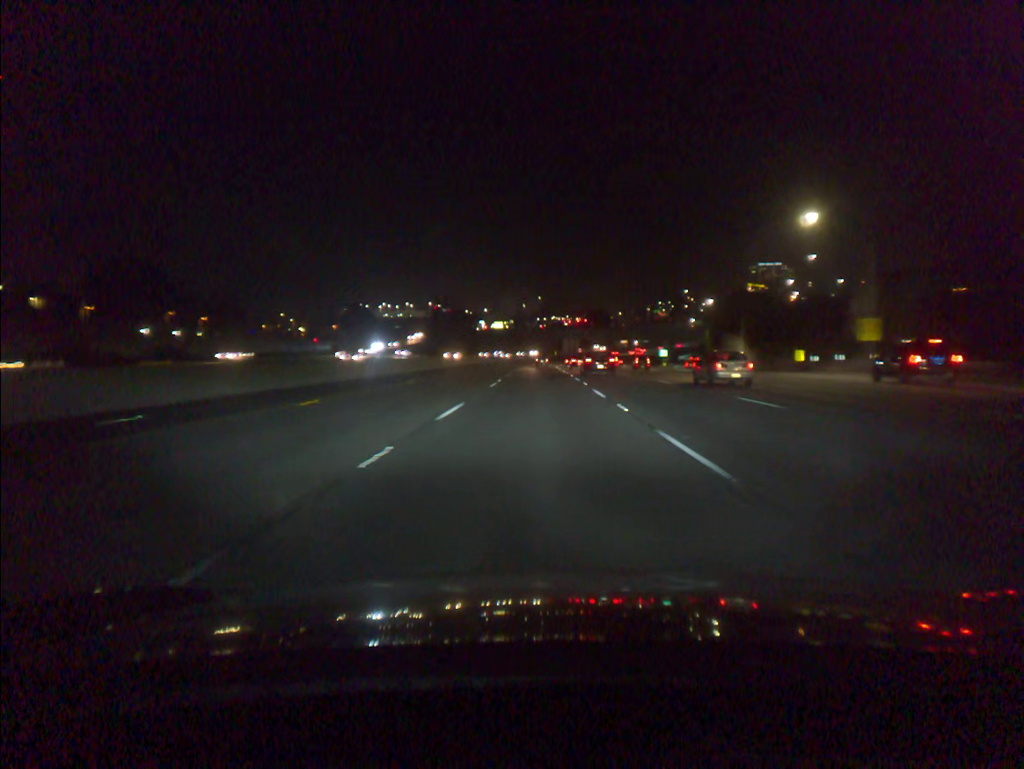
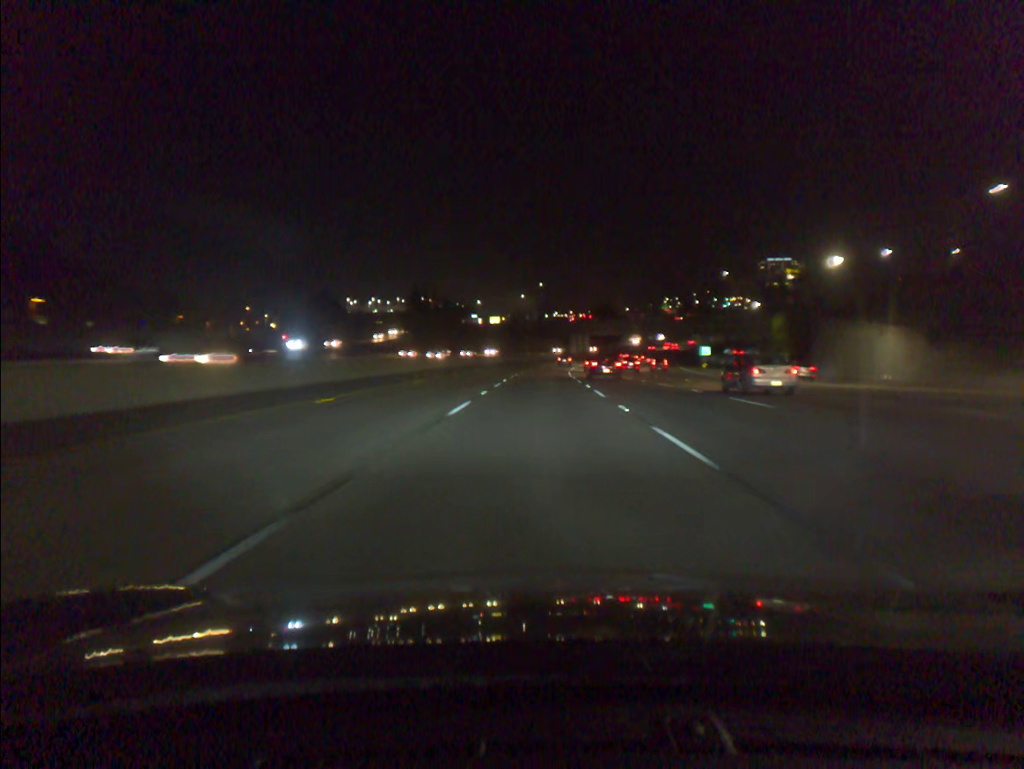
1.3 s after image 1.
(0.0, +42.7) m; 0°
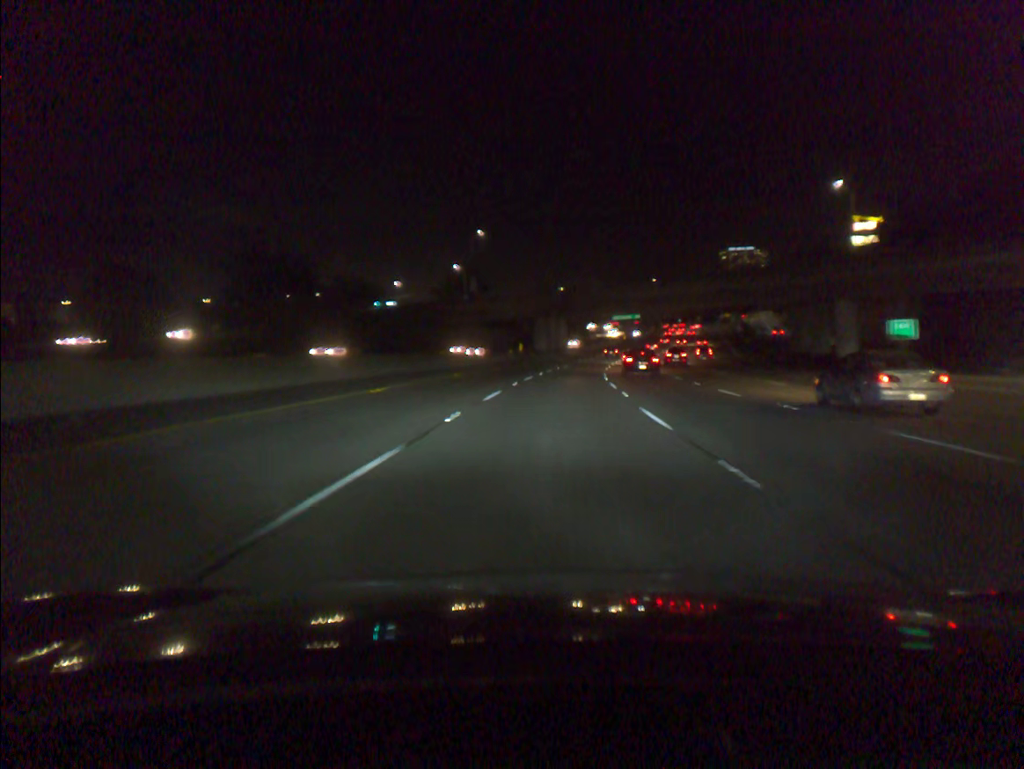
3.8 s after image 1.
(+1.3, +83.6) m; +3°
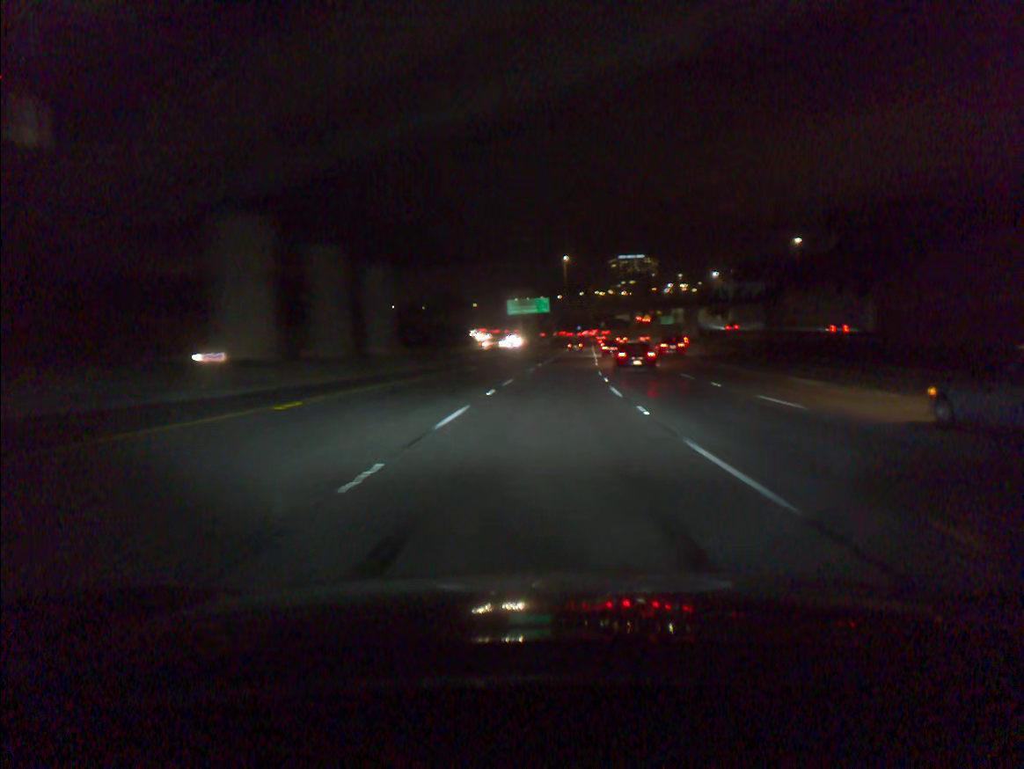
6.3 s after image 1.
(+5.7, +79.7) m; +8°
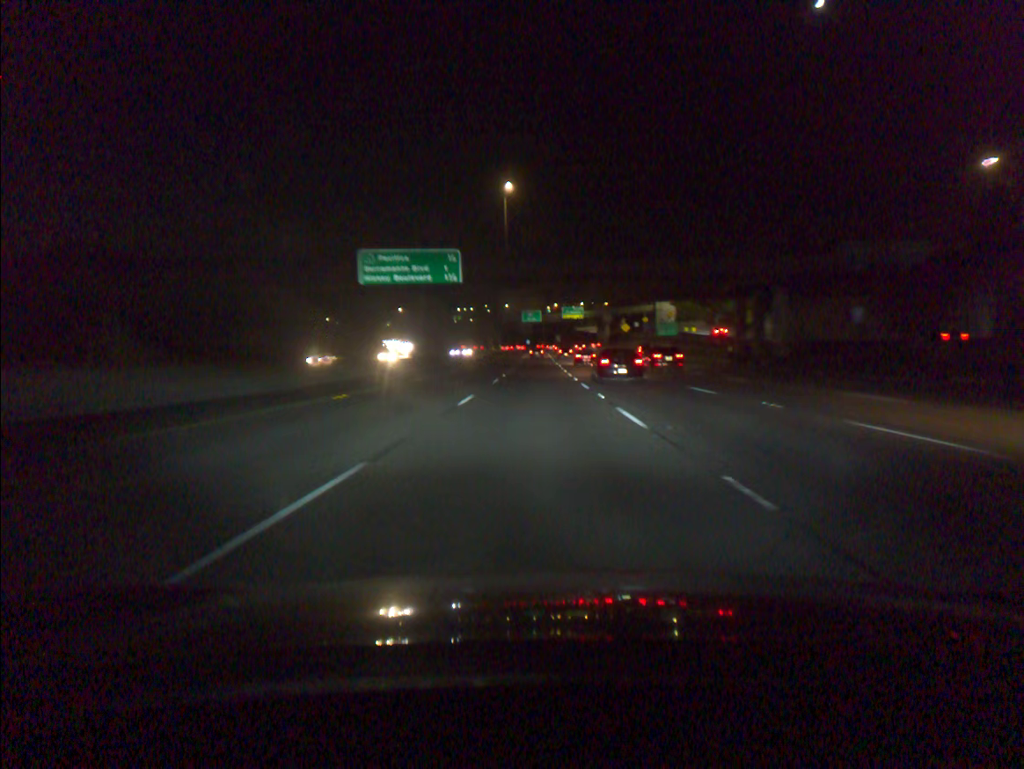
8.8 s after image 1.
(+3.8, +81.0) m; +4°
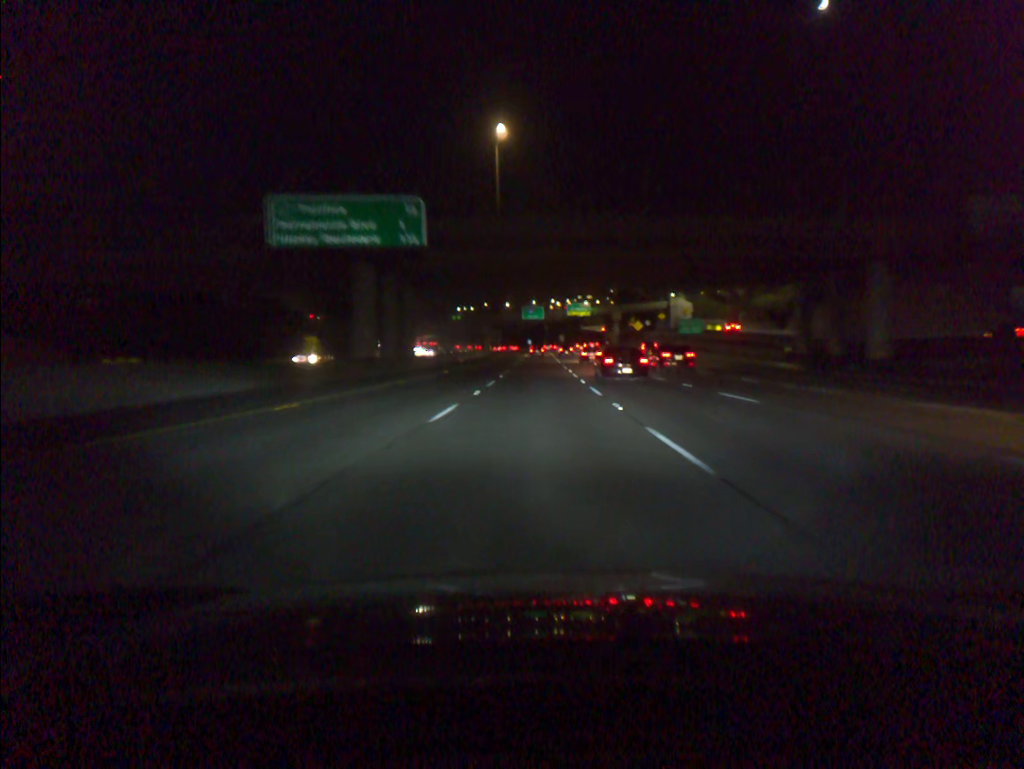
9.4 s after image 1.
(0.0, +19.4) m; 0°
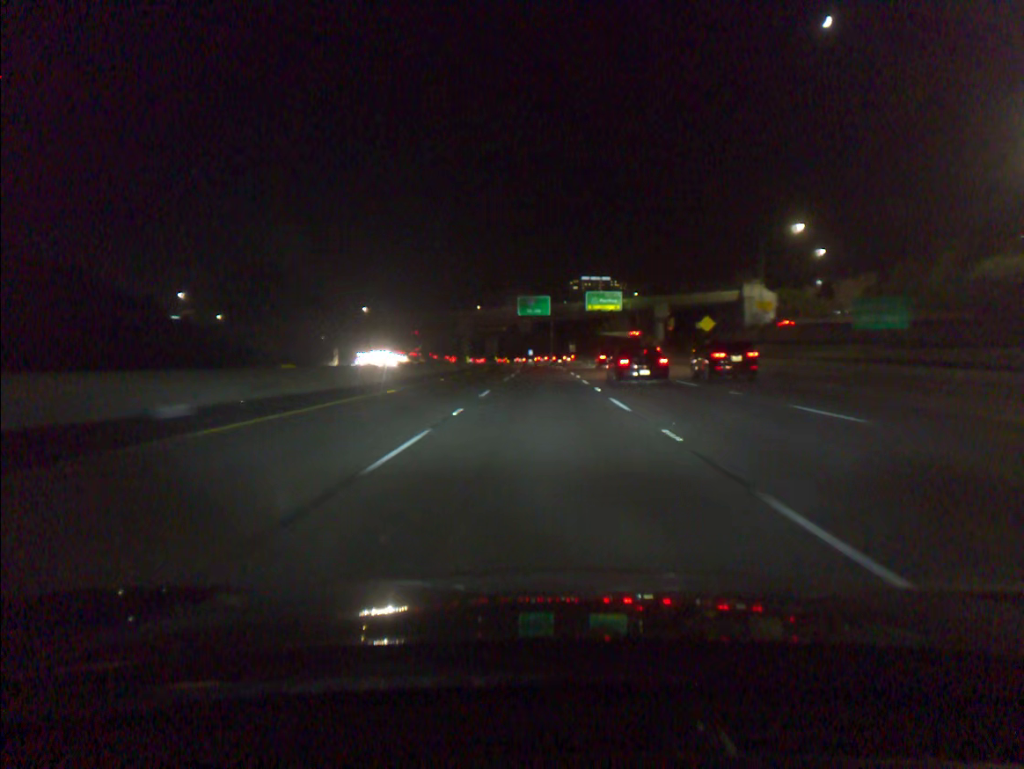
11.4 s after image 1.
(-0.1, +64.3) m; 0°
